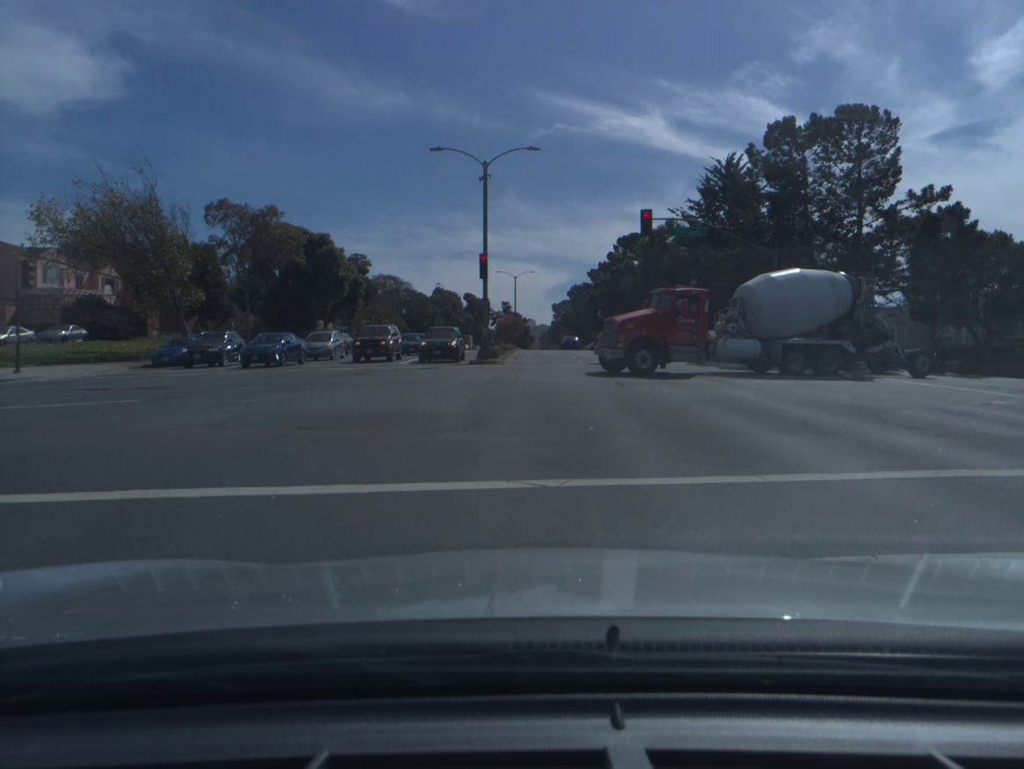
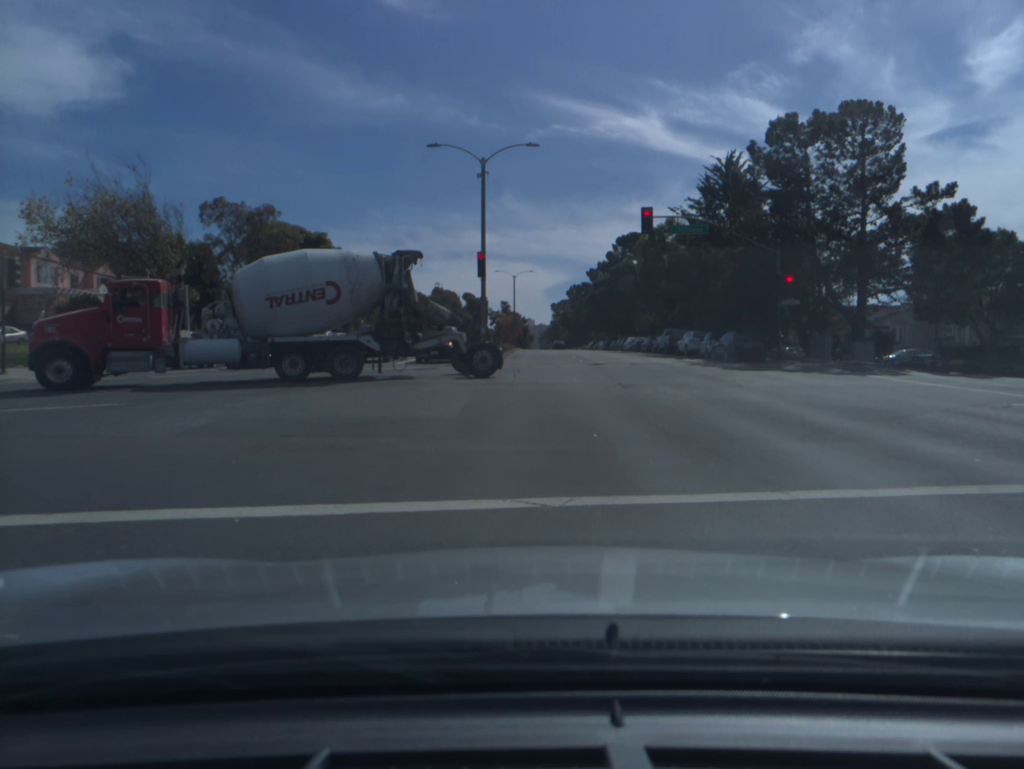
(0.0, +0.9) m; 0°
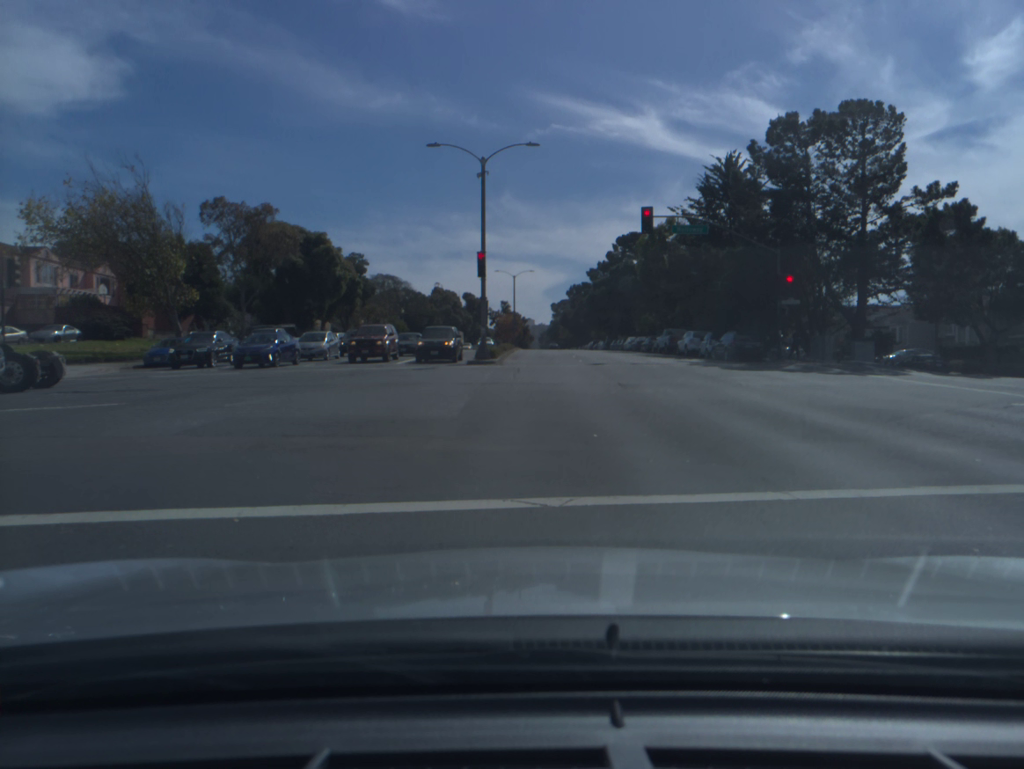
(0.0, 0.0) m; 0°
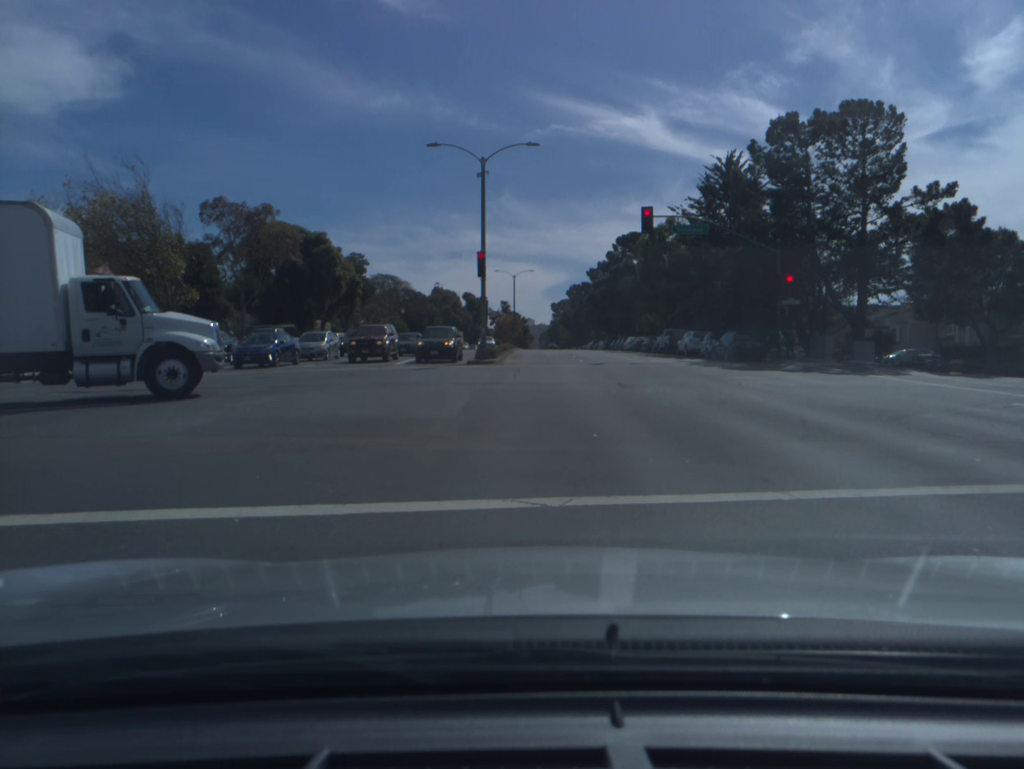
(0.0, 0.0) m; 0°
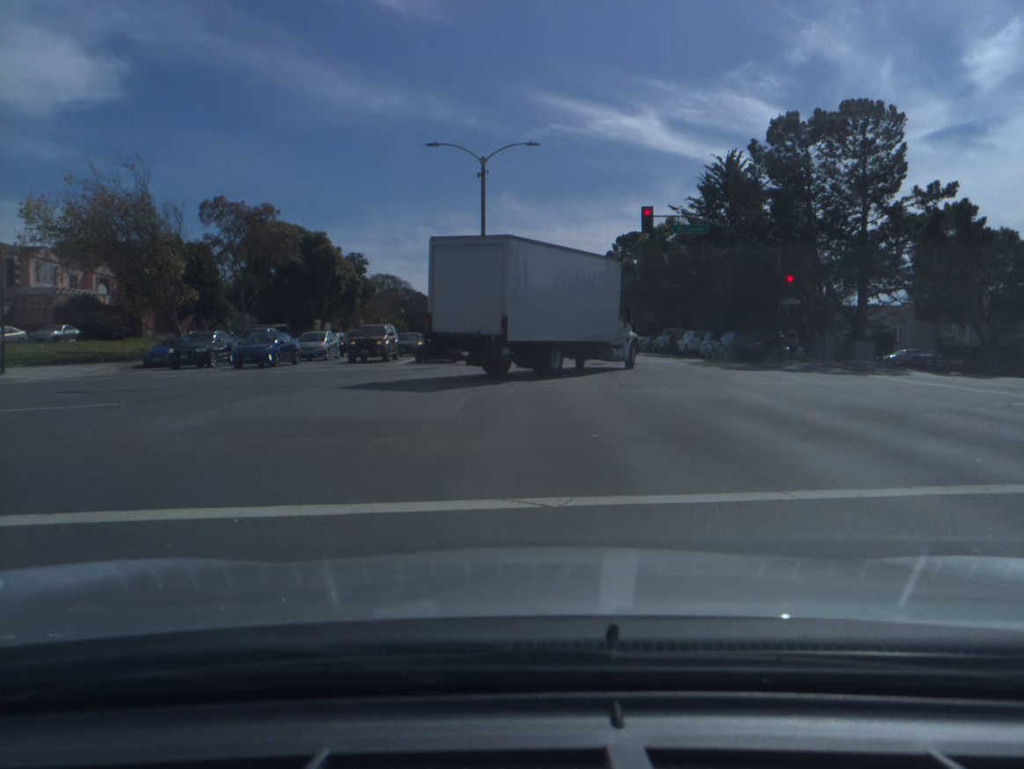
(0.0, 0.0) m; 0°
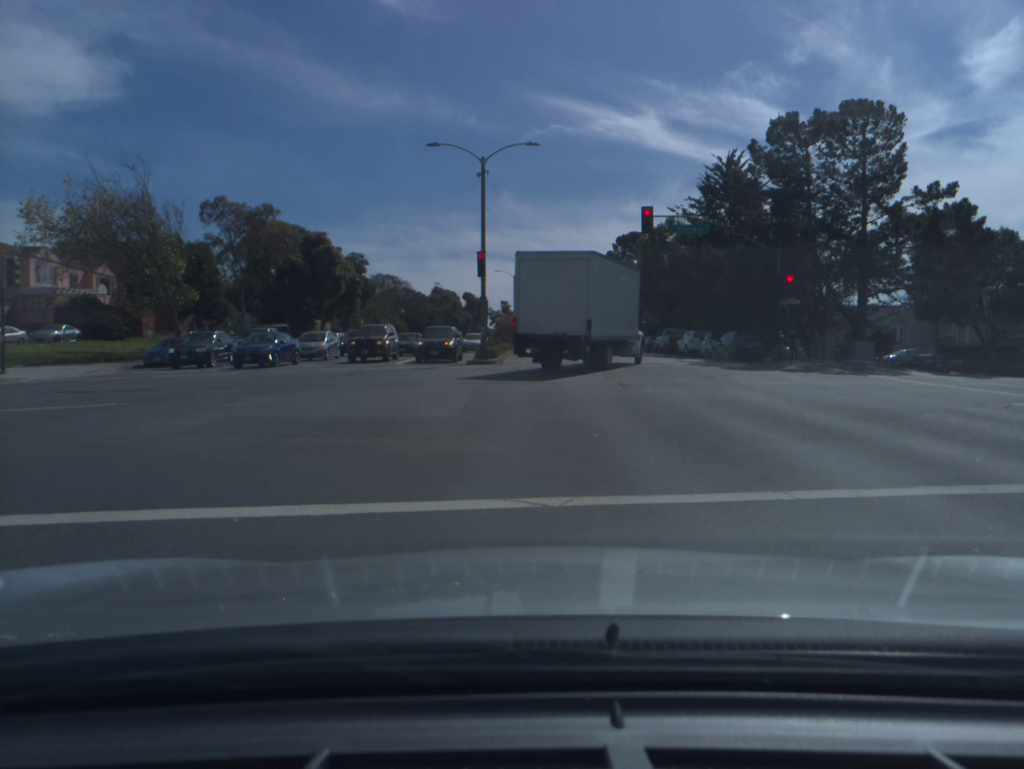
(0.0, 0.0) m; 0°
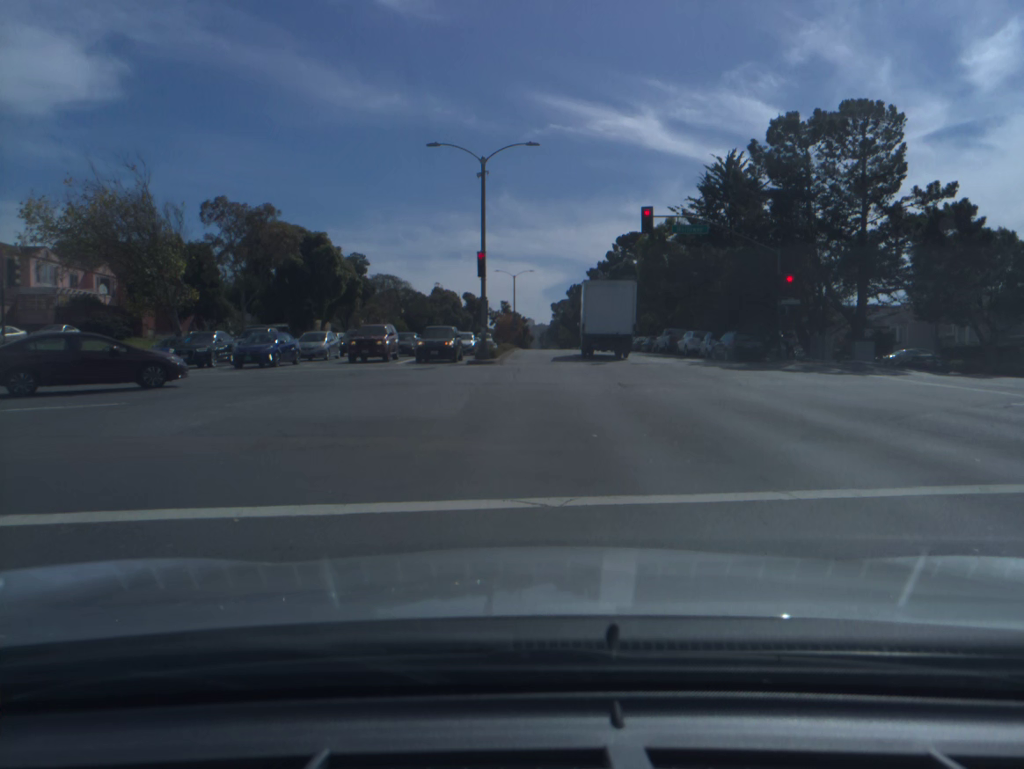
(0.0, 0.0) m; 0°
